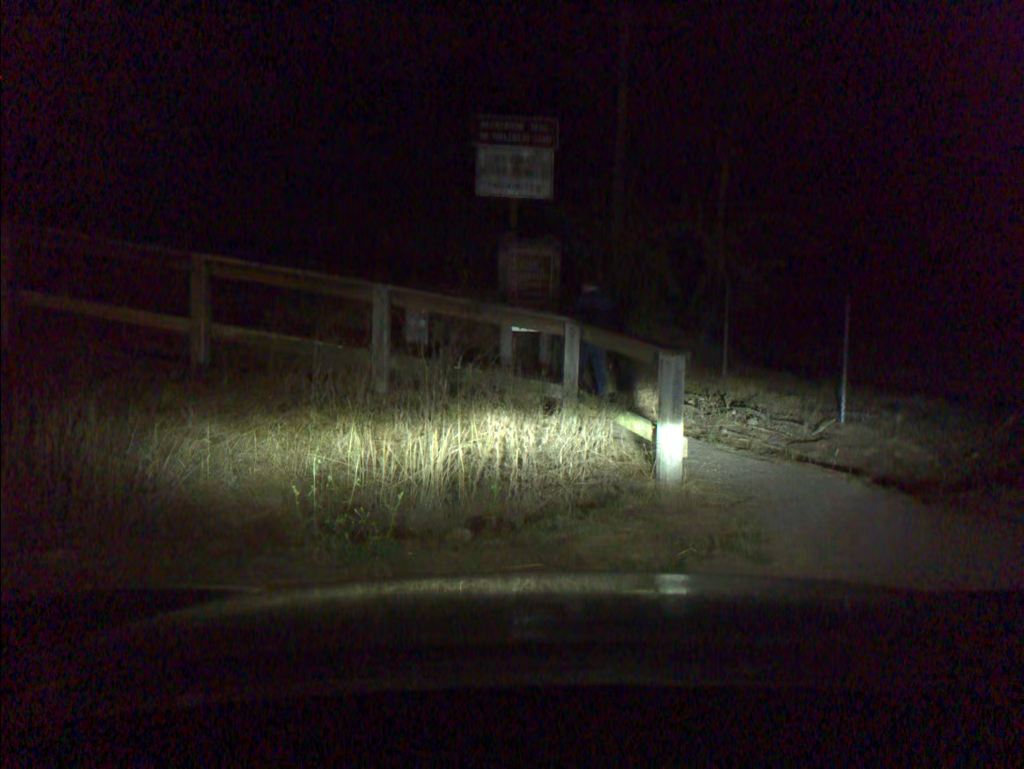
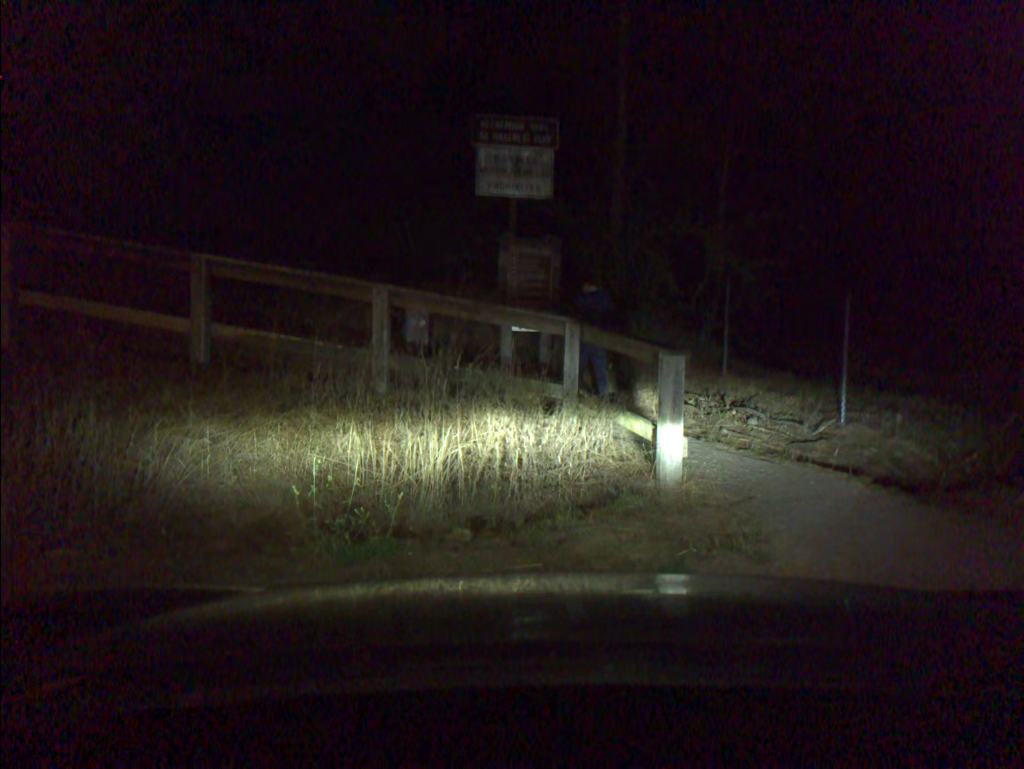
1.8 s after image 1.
(0.0, 0.0) m; 0°
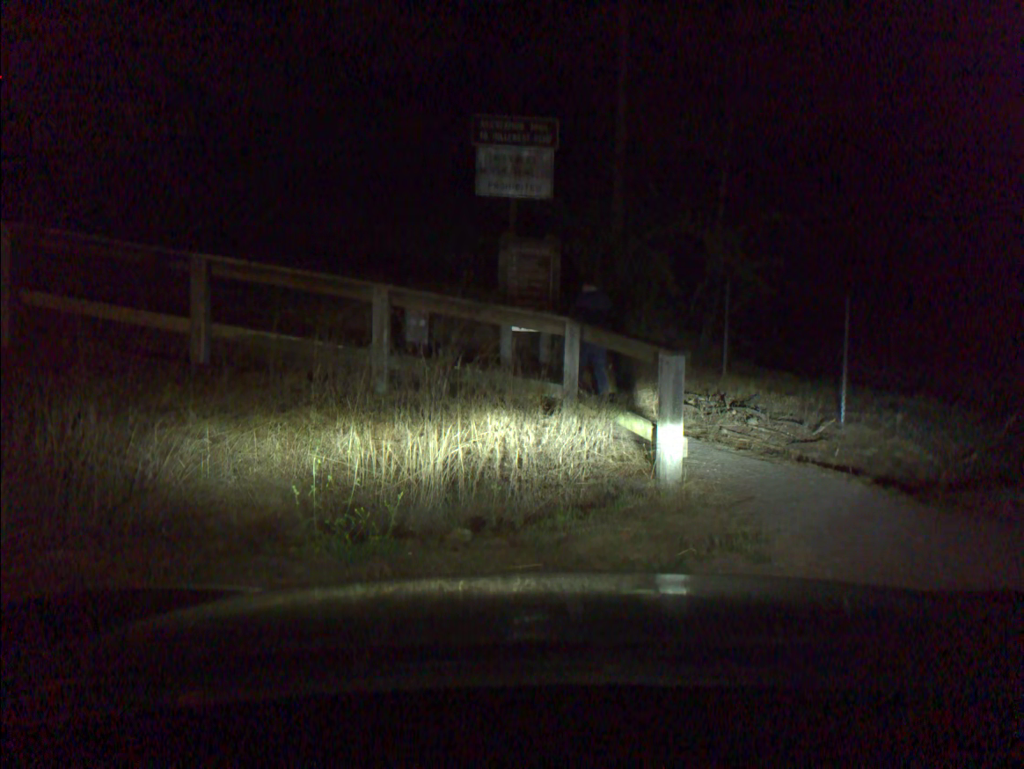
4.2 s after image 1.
(0.0, 0.0) m; 0°
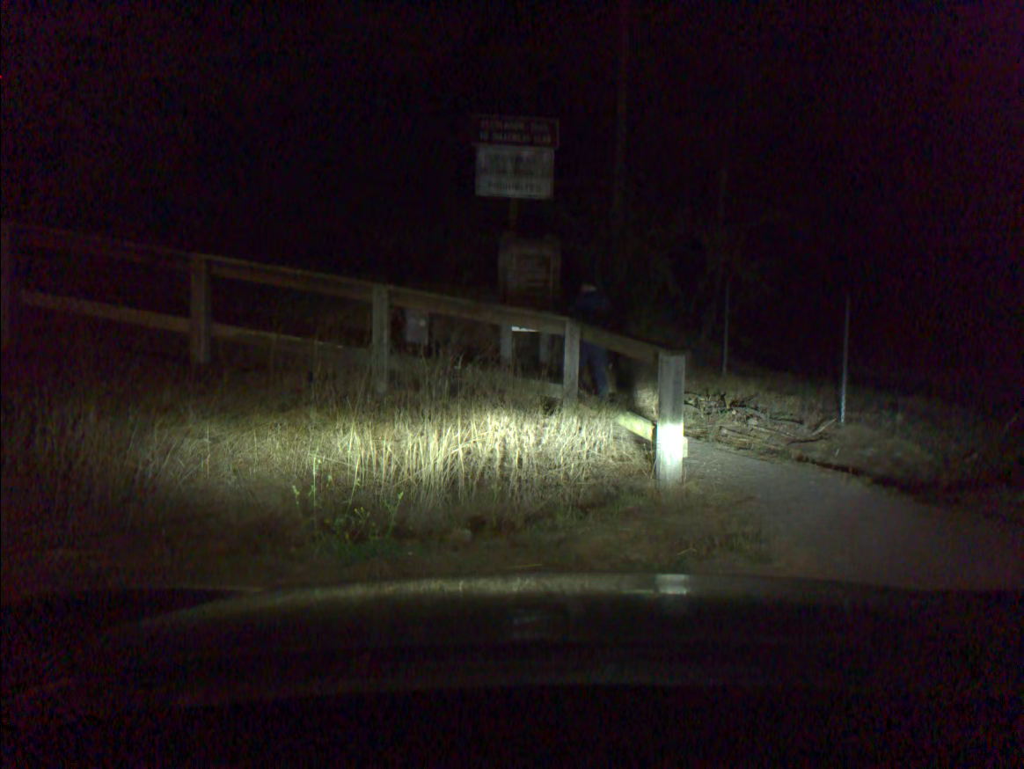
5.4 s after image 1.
(0.0, 0.0) m; 0°
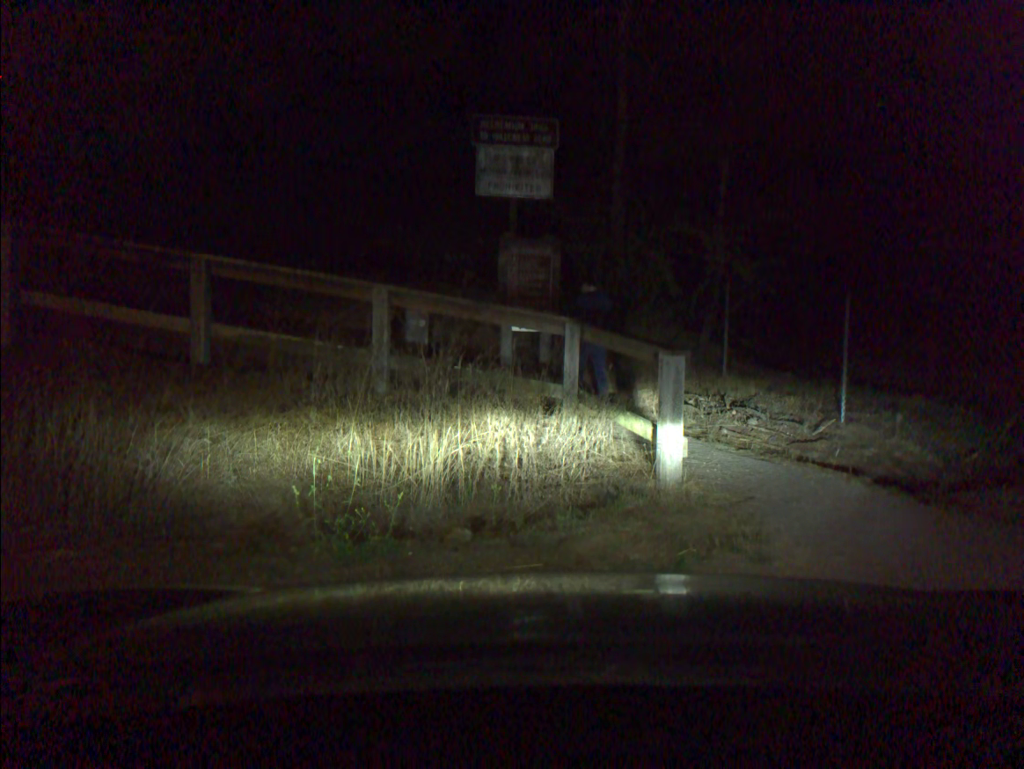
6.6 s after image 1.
(0.0, 0.0) m; 0°
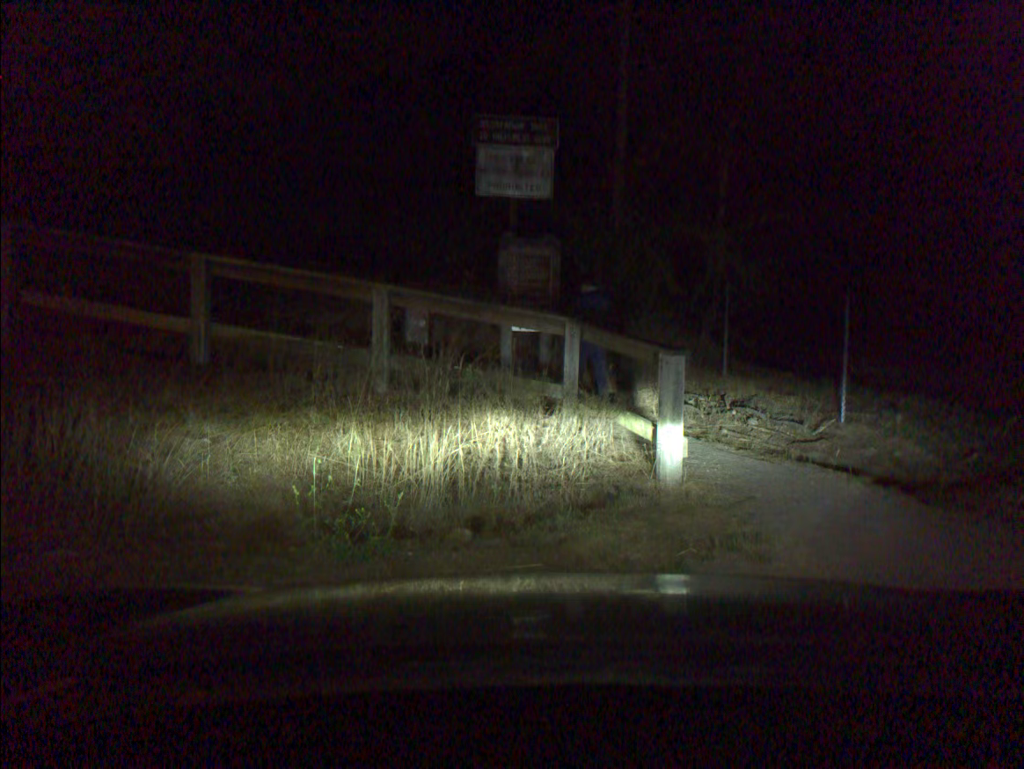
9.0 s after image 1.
(0.0, 0.0) m; 0°
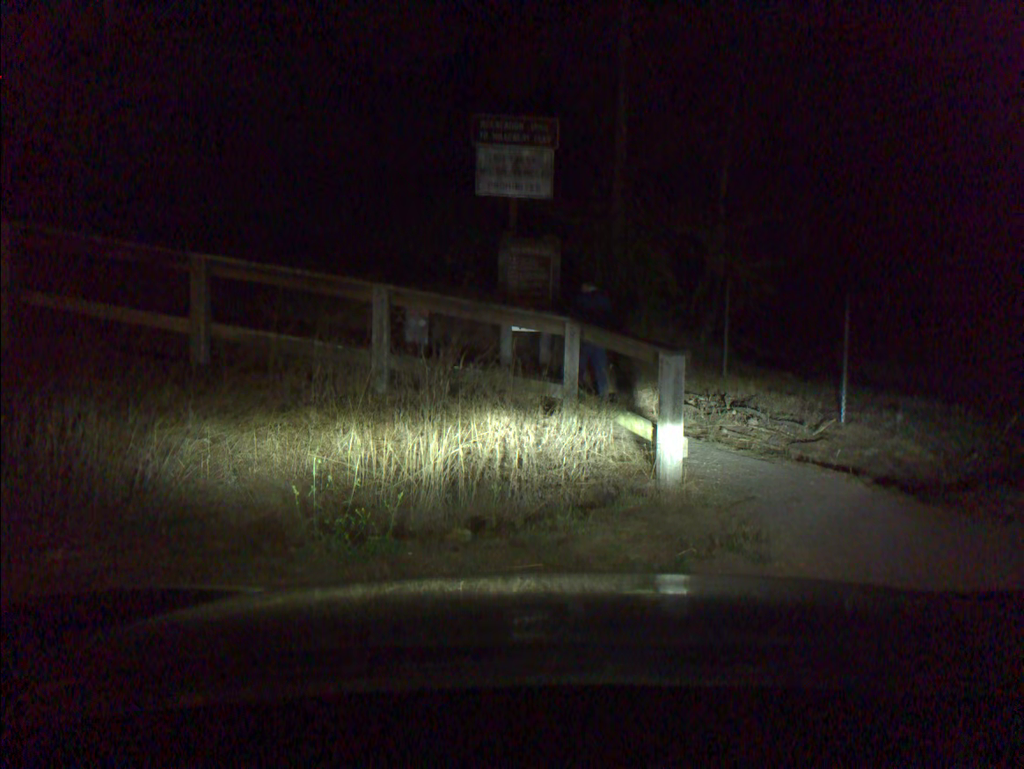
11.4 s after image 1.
(0.0, 0.0) m; 0°
